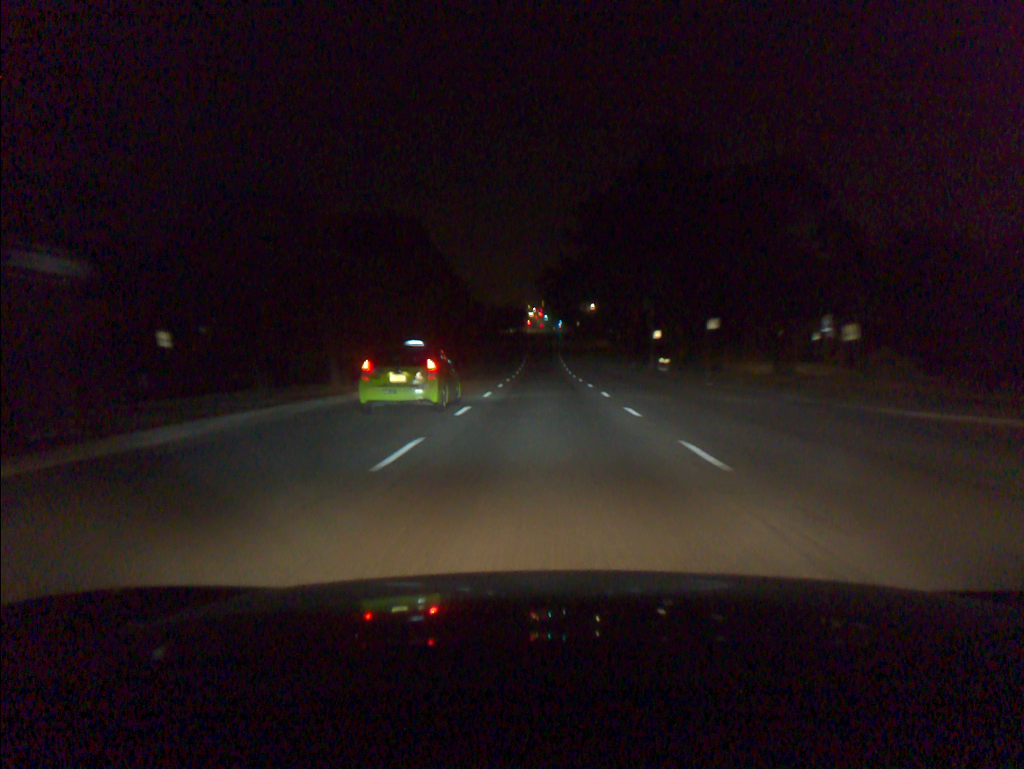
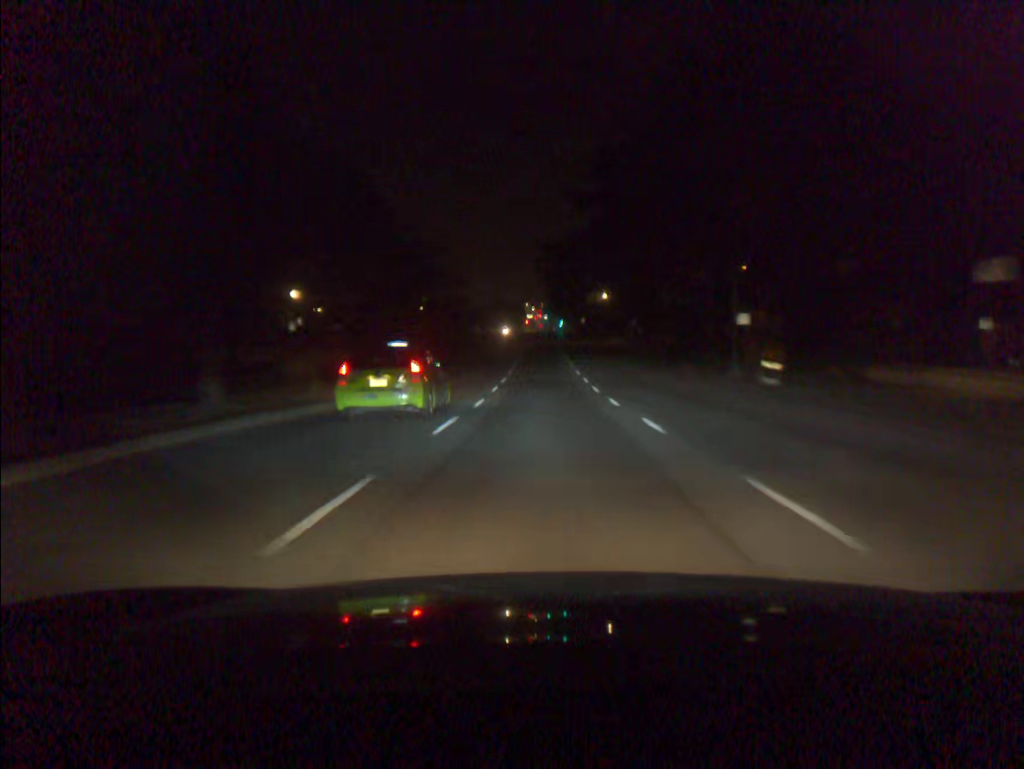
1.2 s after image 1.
(0.0, +25.5) m; 0°
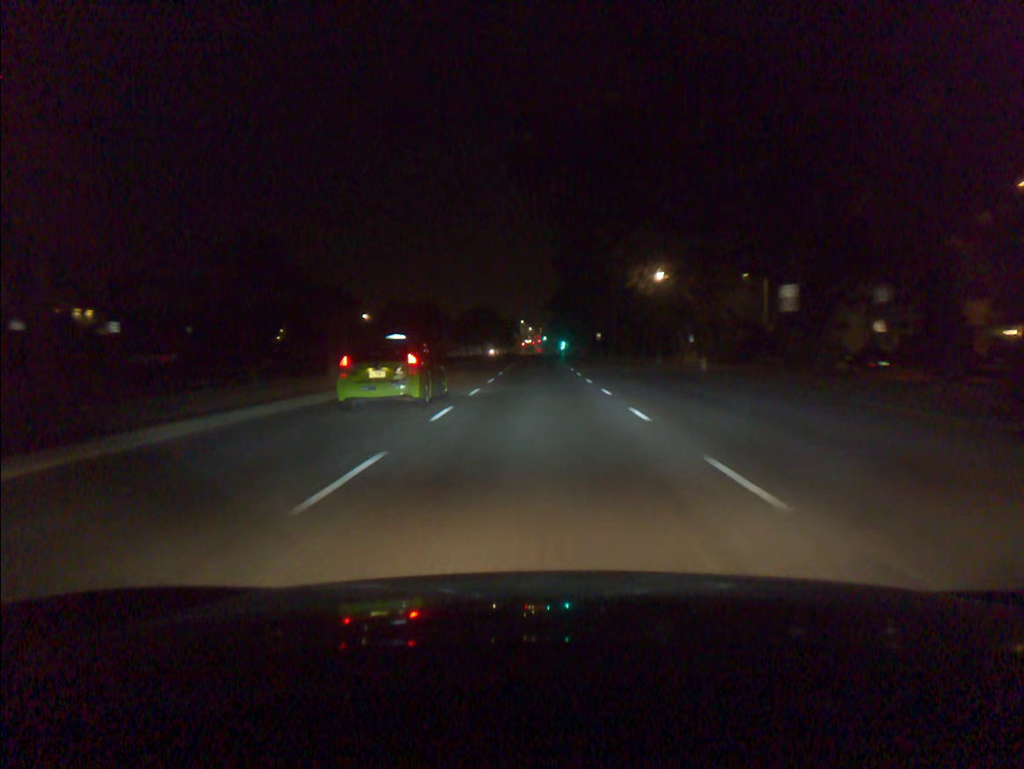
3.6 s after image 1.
(+0.1, +49.1) m; 0°
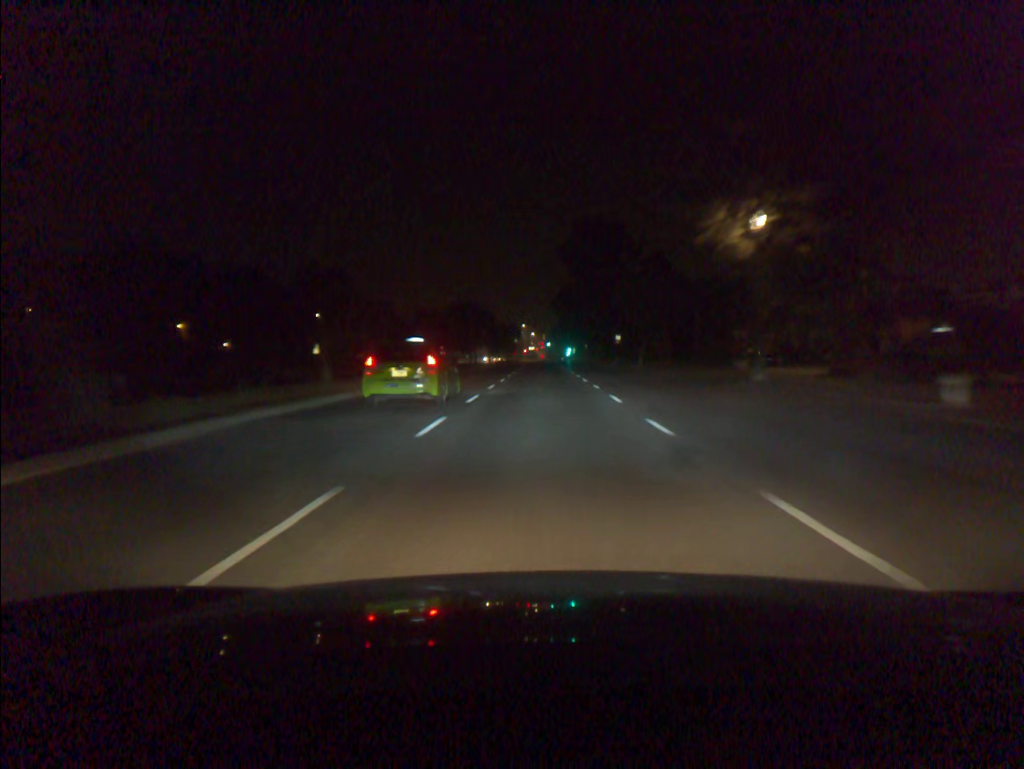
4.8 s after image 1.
(0.0, +24.0) m; 0°
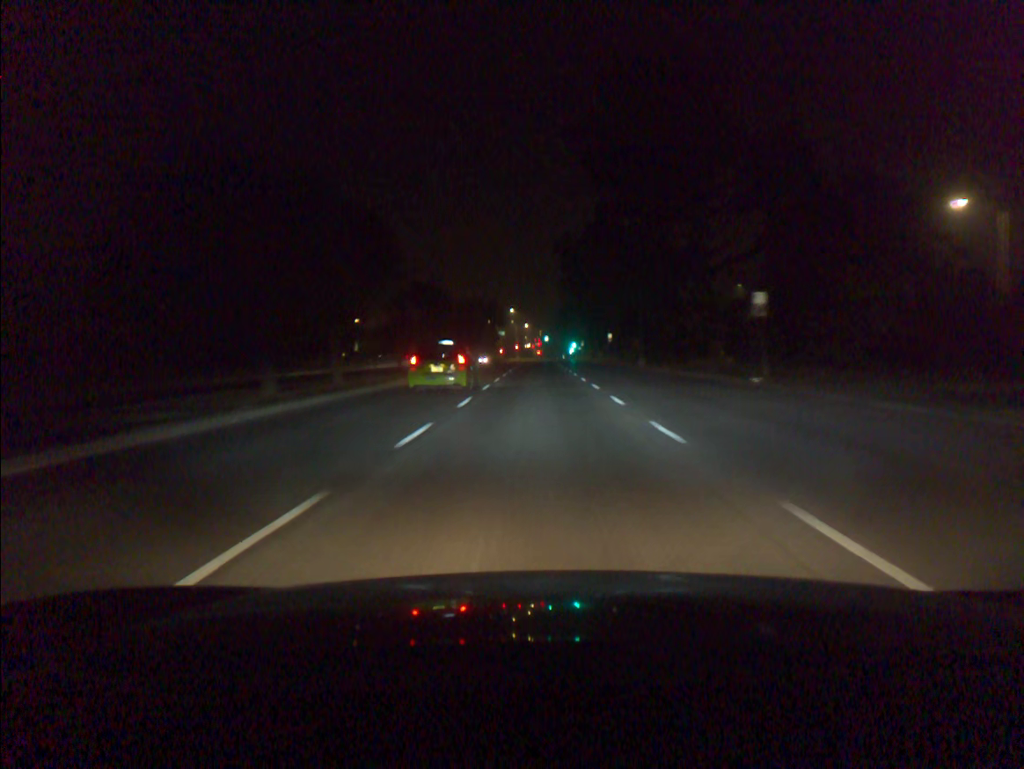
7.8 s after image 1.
(+0.2, +59.5) m; 0°
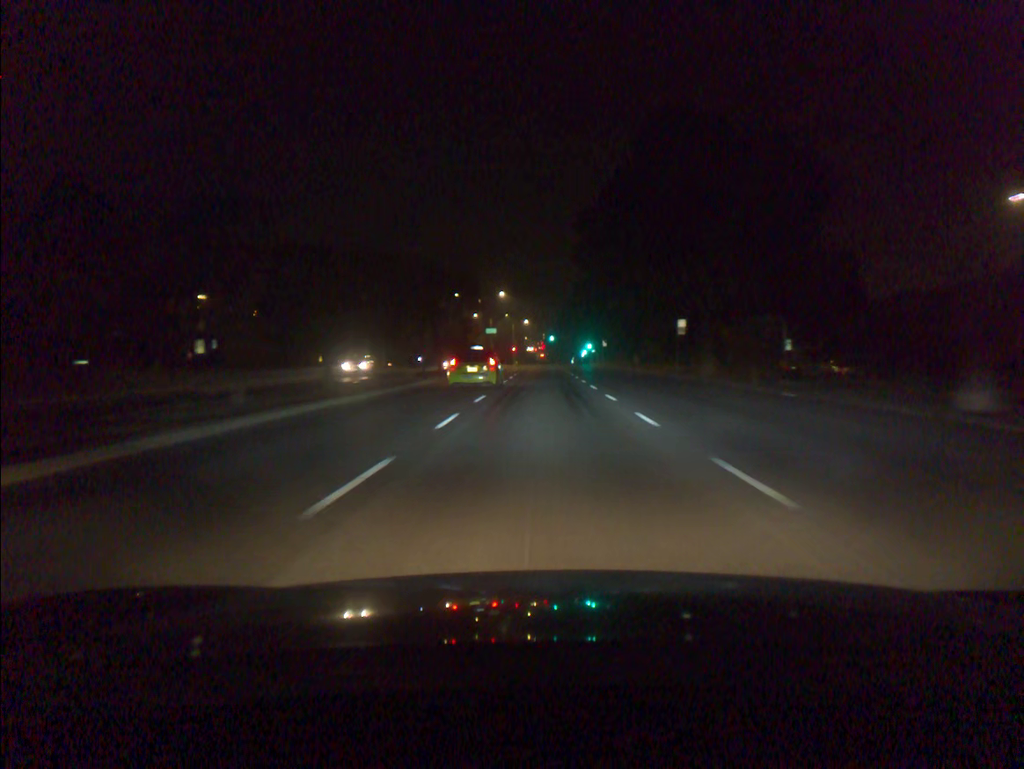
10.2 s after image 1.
(-0.2, +47.9) m; 0°
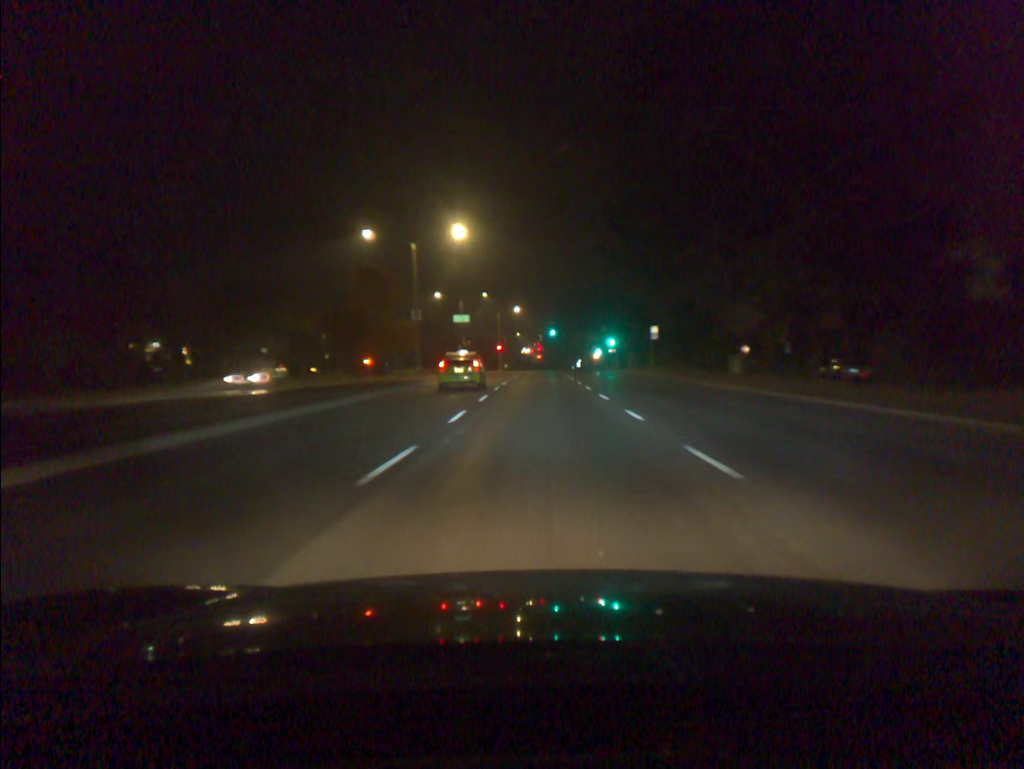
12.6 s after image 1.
(0.0, +49.0) m; 0°
